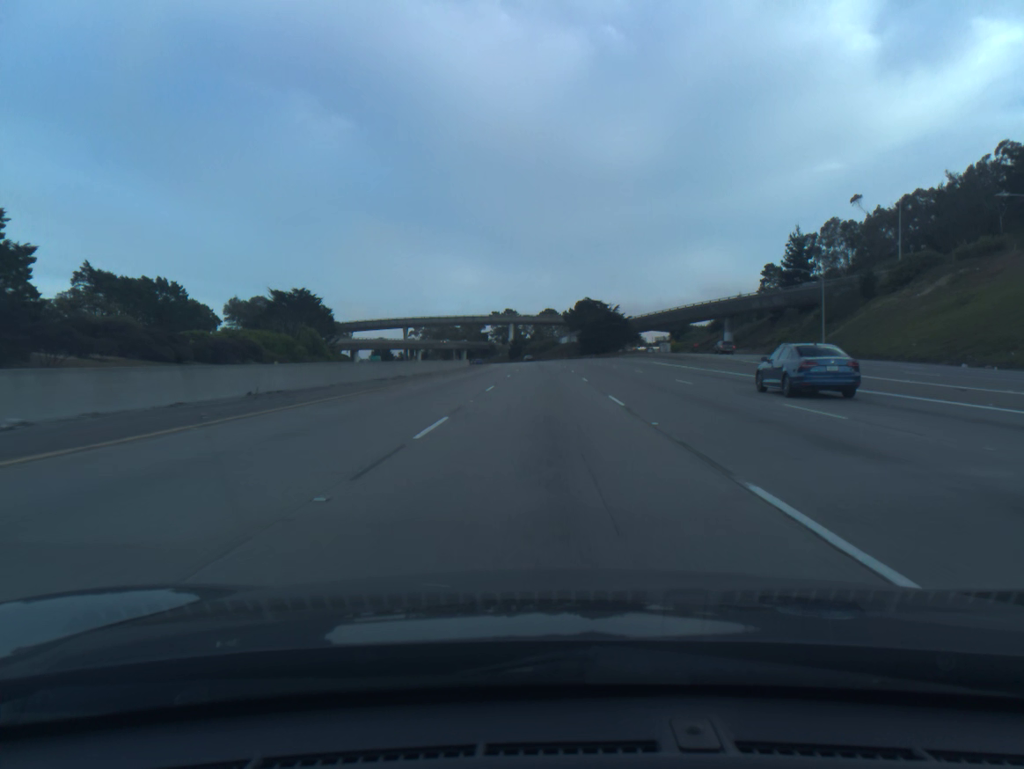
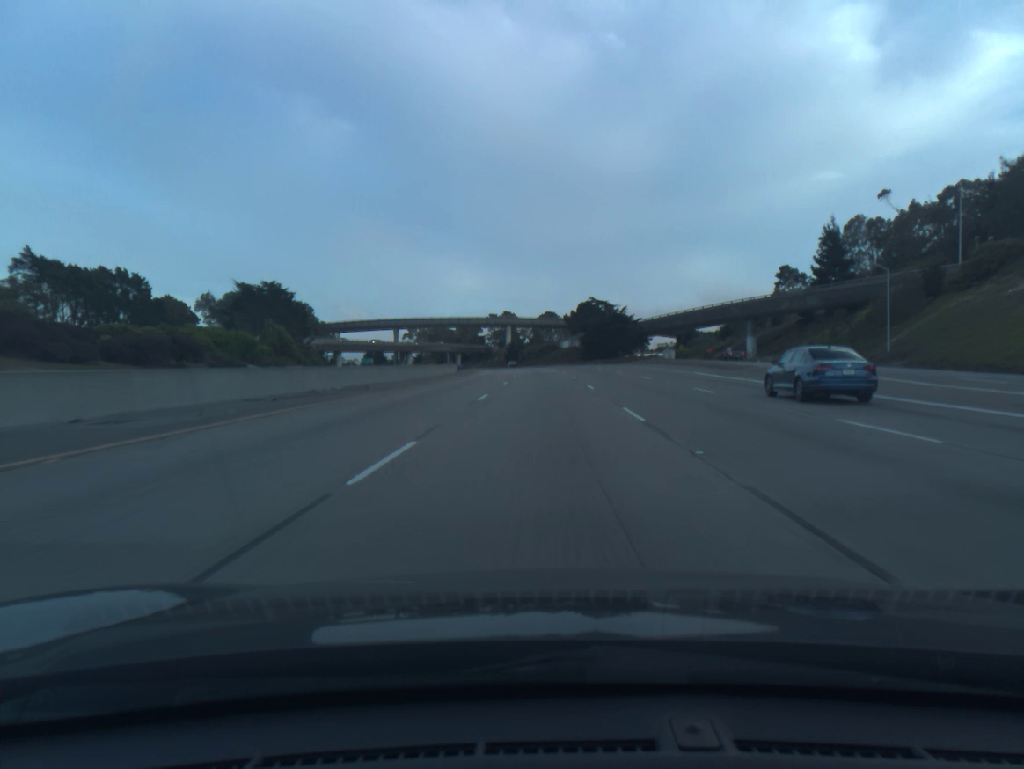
(0.0, +18.3) m; 0°
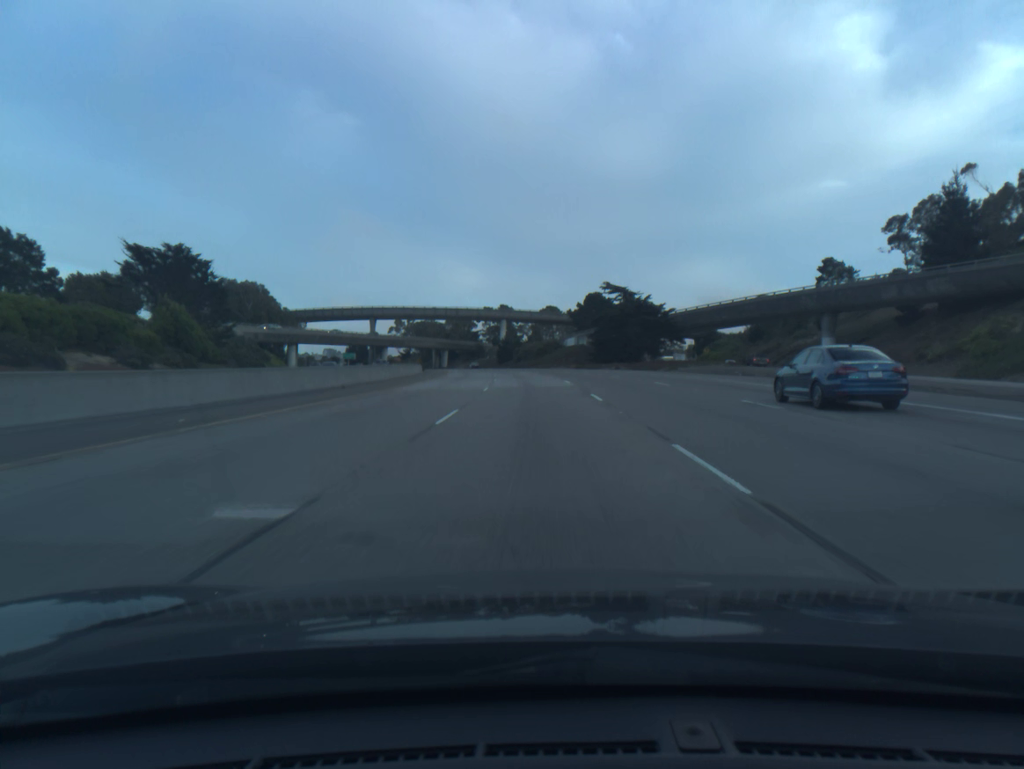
(+0.1, +36.9) m; 0°
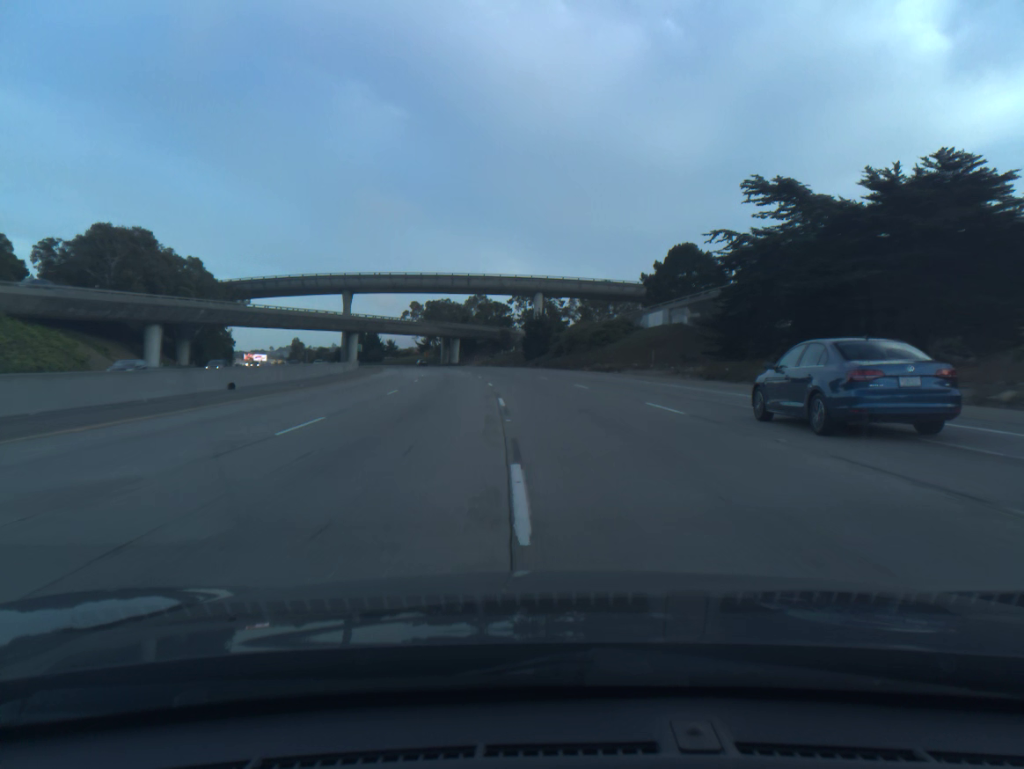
(-1.0, +74.6) m; -3°
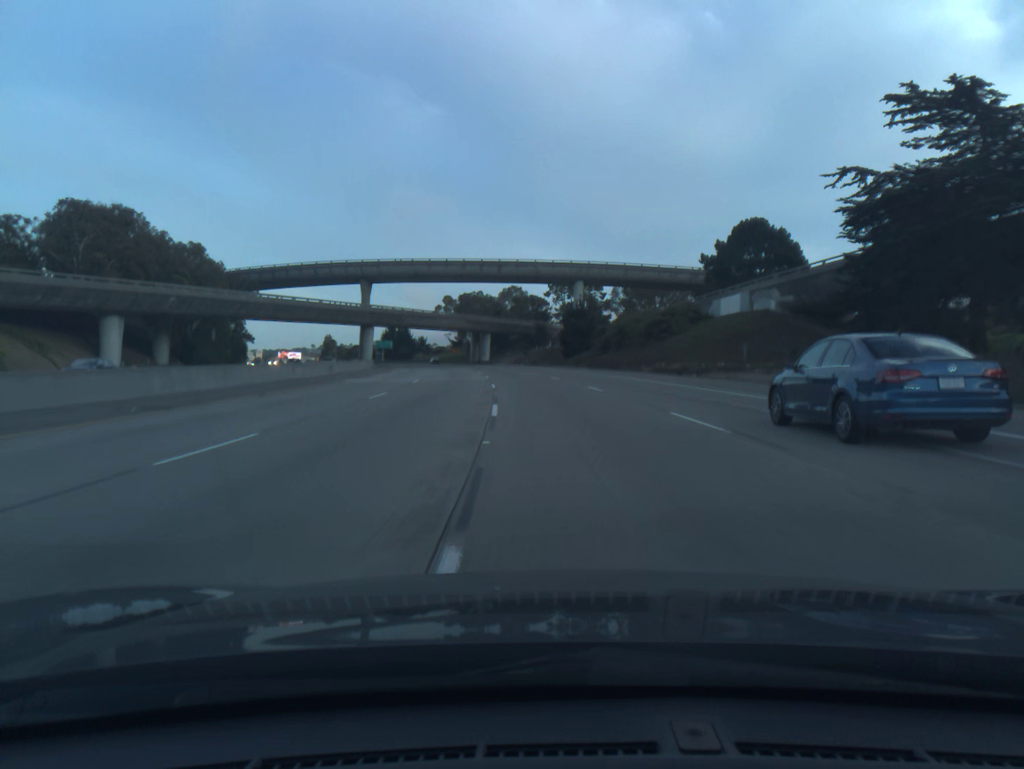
(-0.5, +18.5) m; -3°
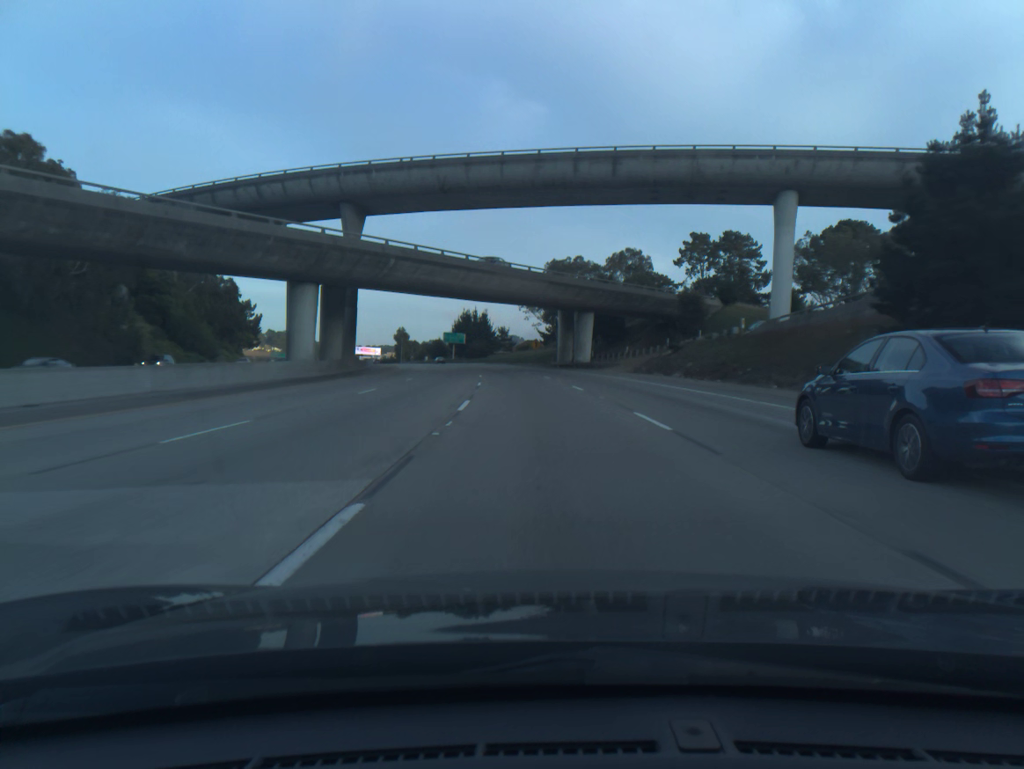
(-4.8, +71.9) m; -7°
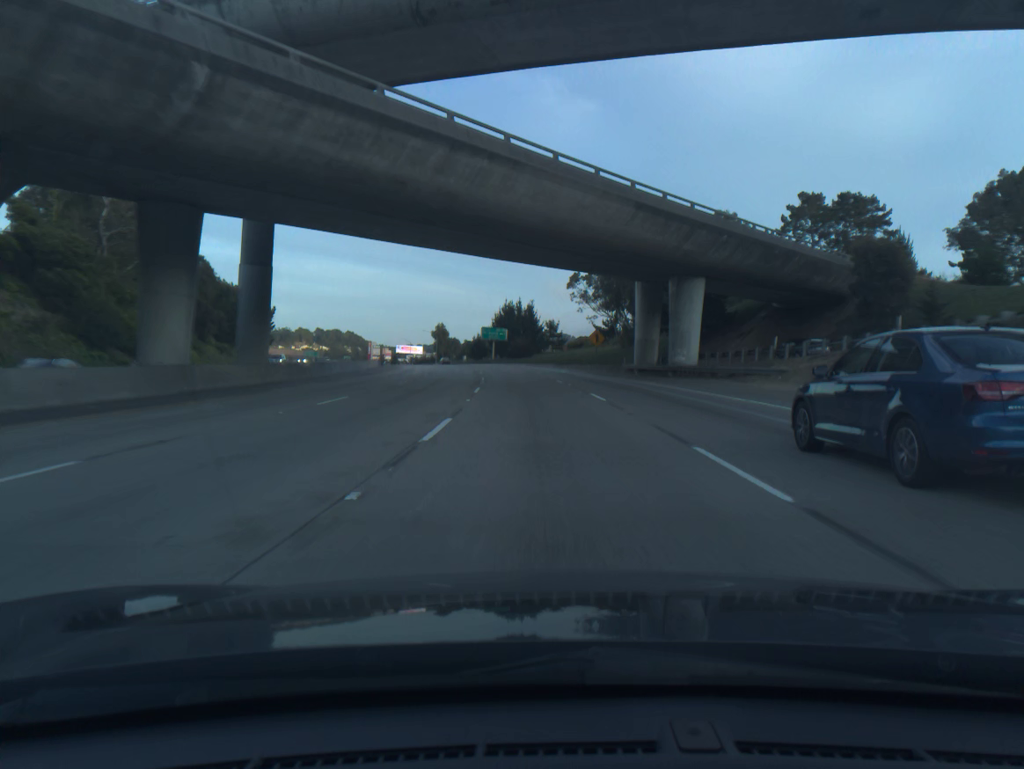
(-1.1, +35.0) m; -4°
